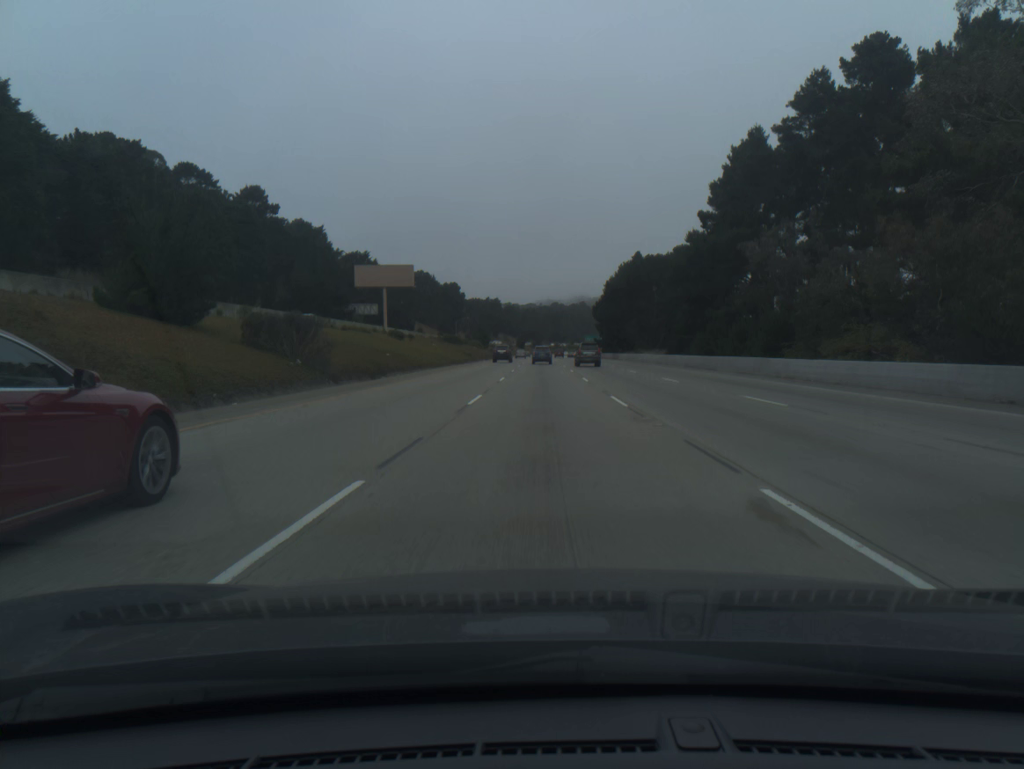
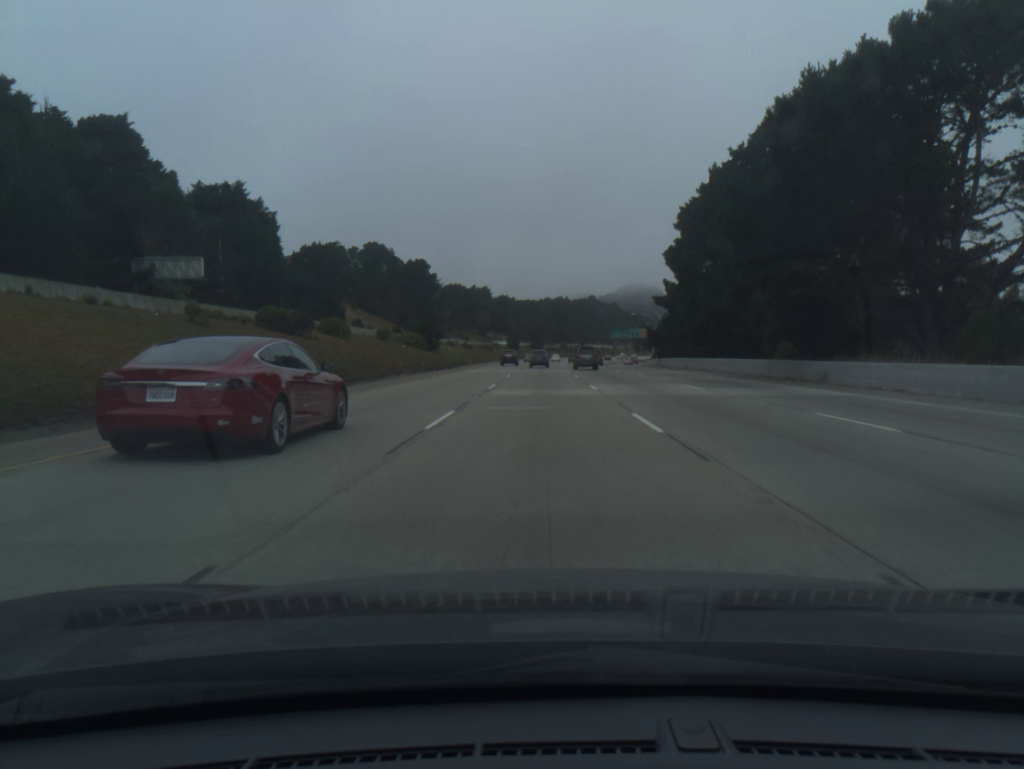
(+0.1, +93.5) m; 0°
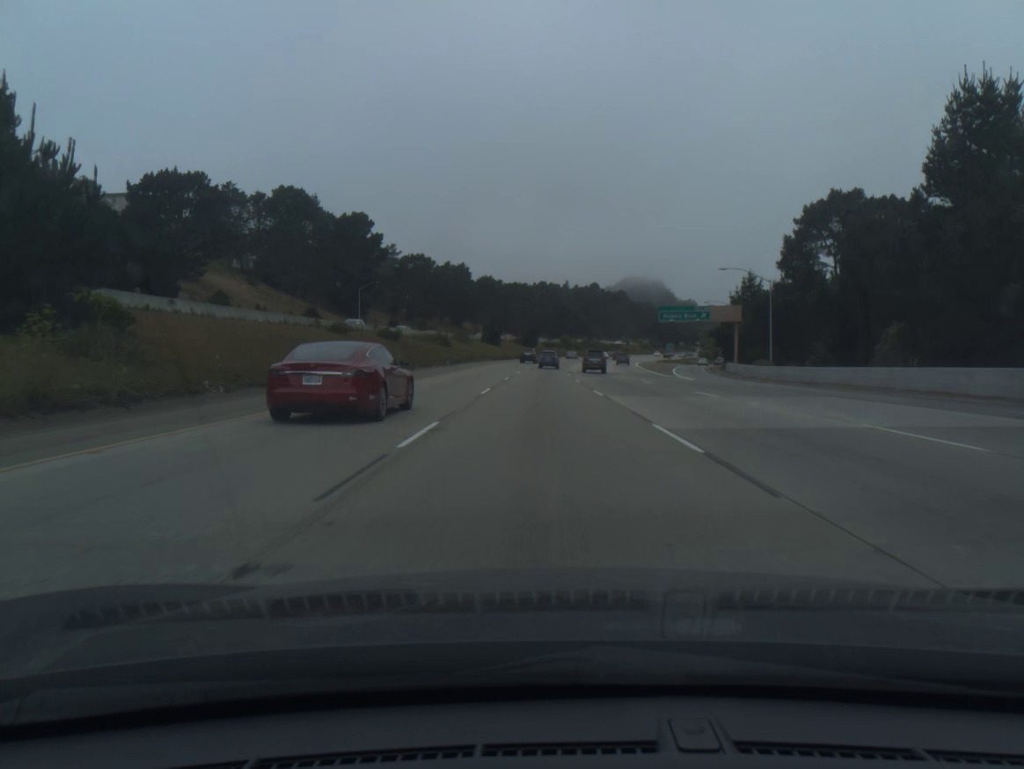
(0.0, +75.3) m; 0°
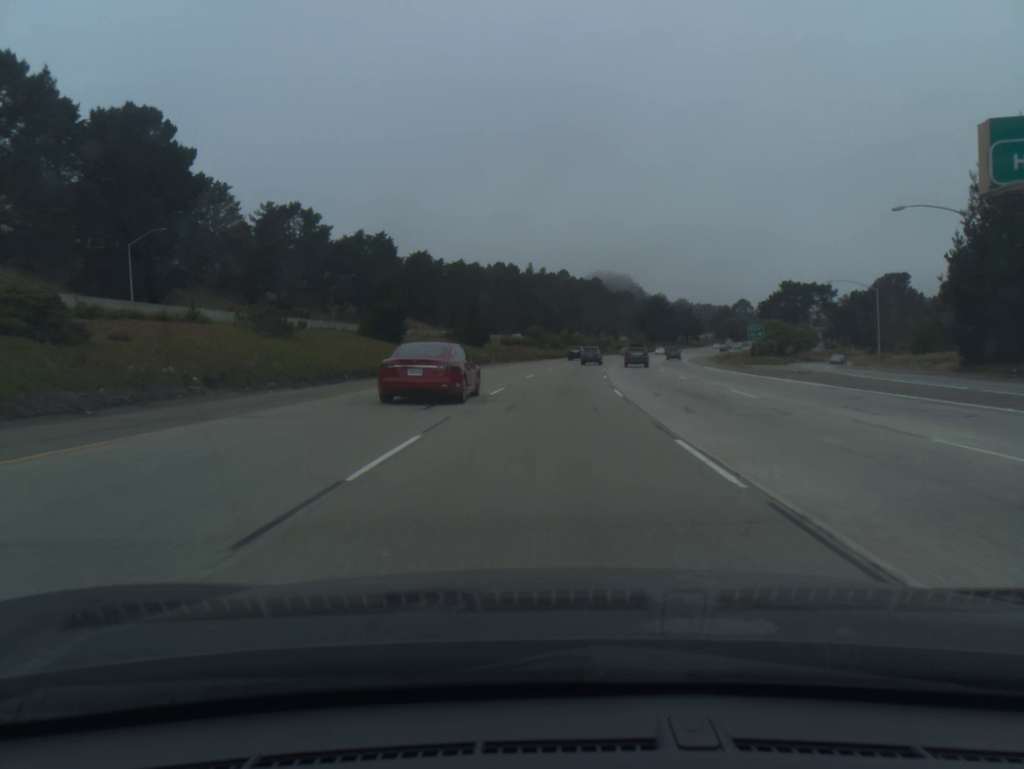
(+1.0, +75.5) m; +3°
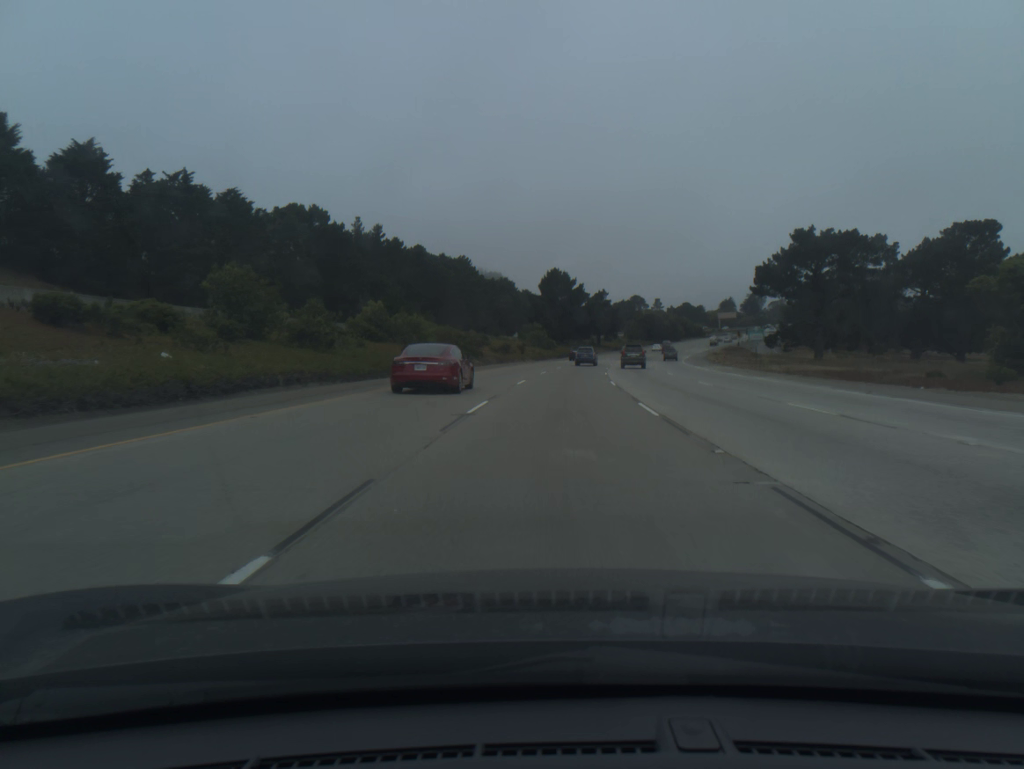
(+7.5, +93.8) m; +9°
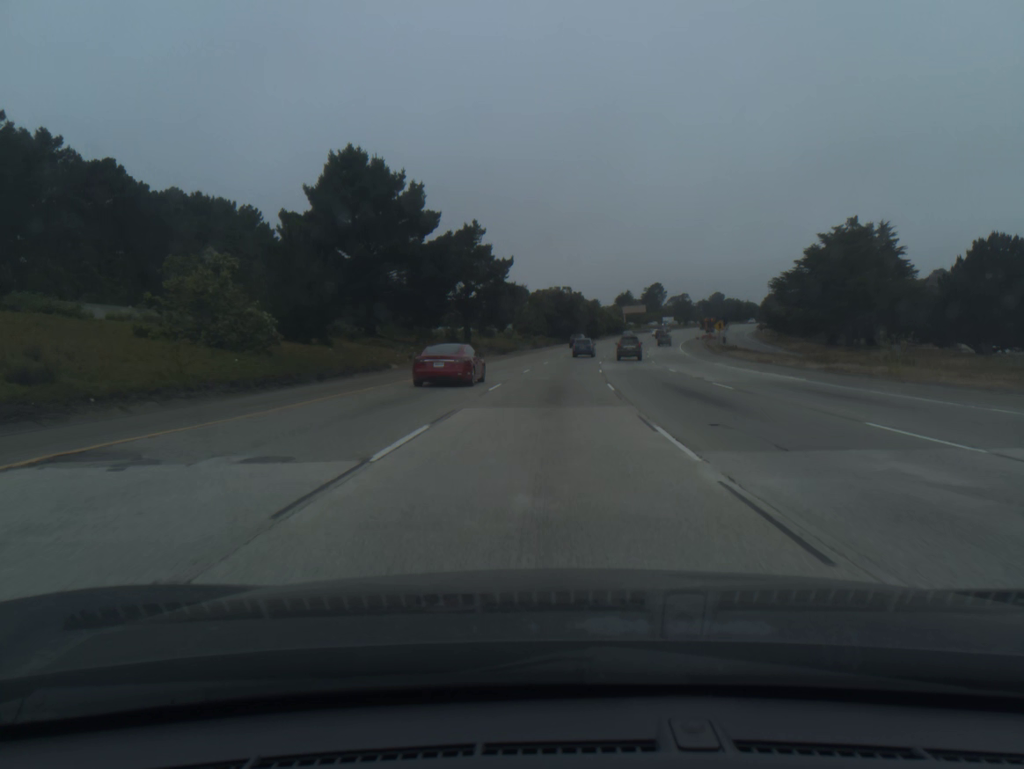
(+7.5, +93.5) m; +9°
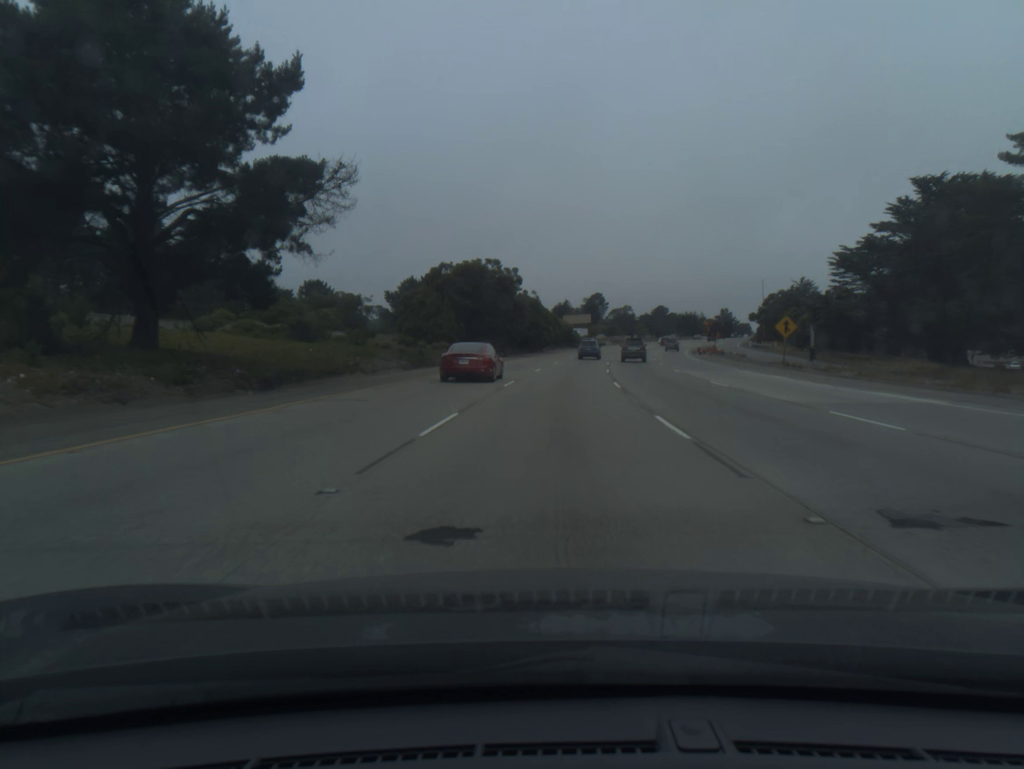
(+2.4, +56.0) m; +5°
